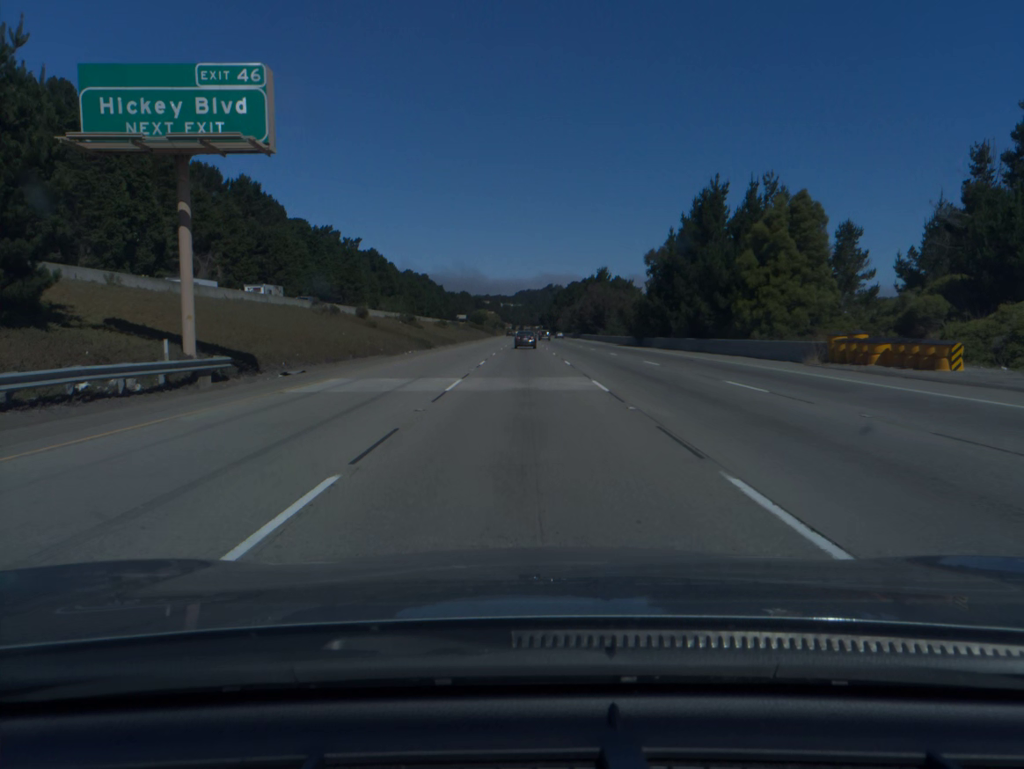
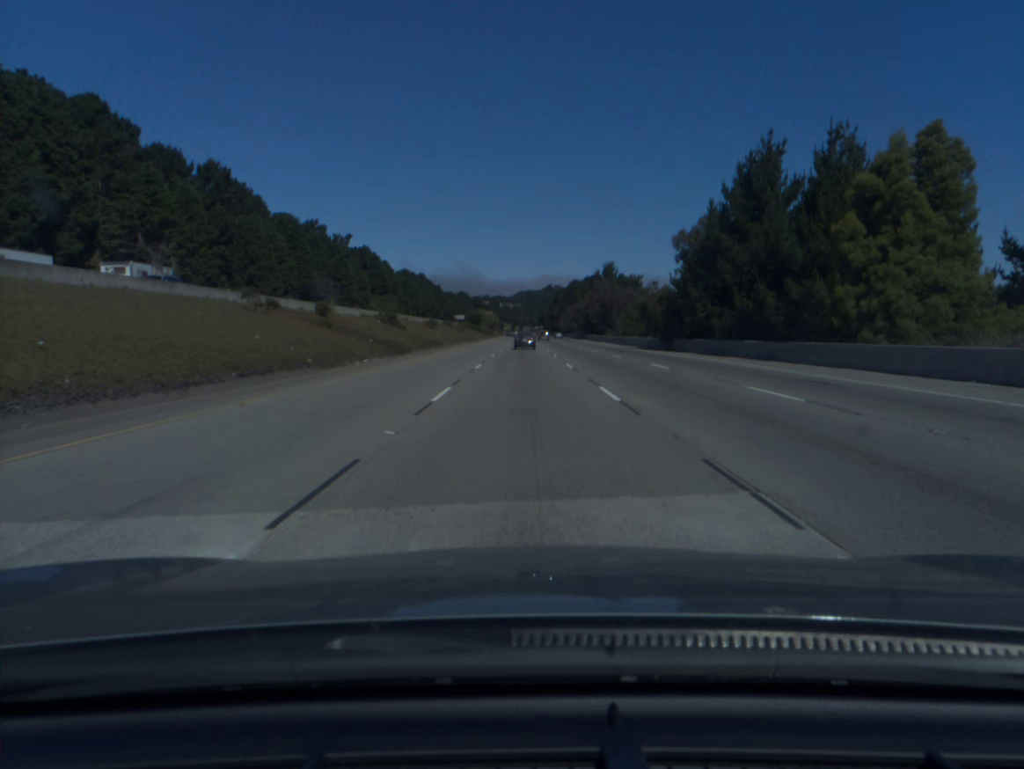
(0.0, +17.2) m; 0°
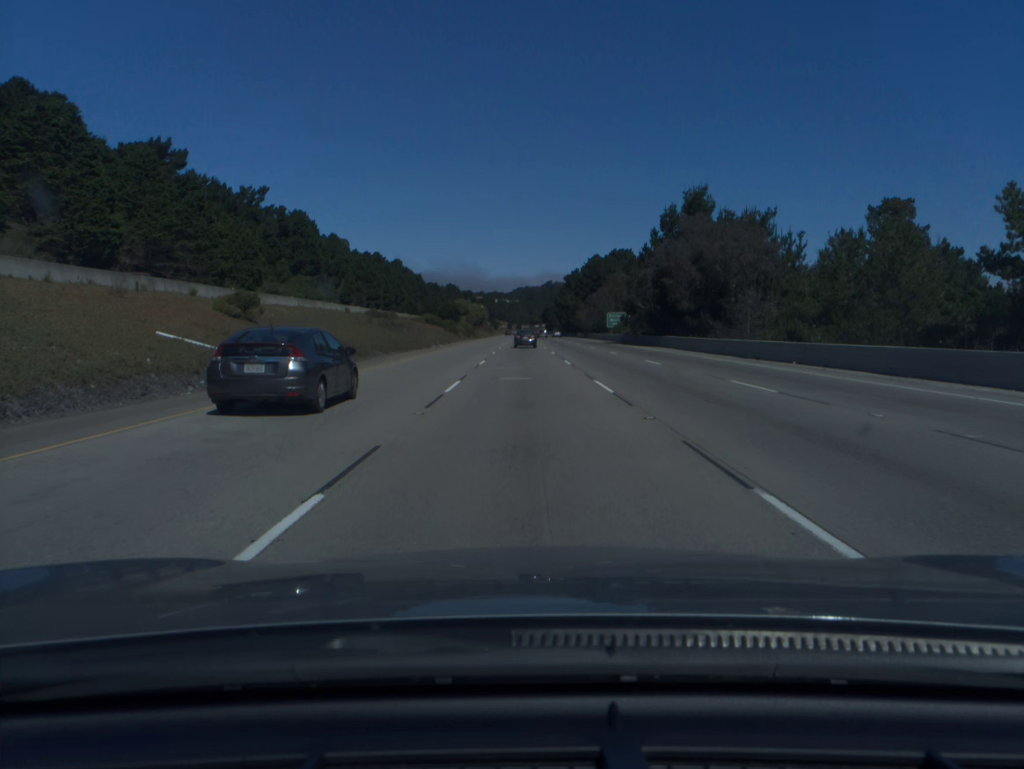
(0.0, +85.9) m; 0°
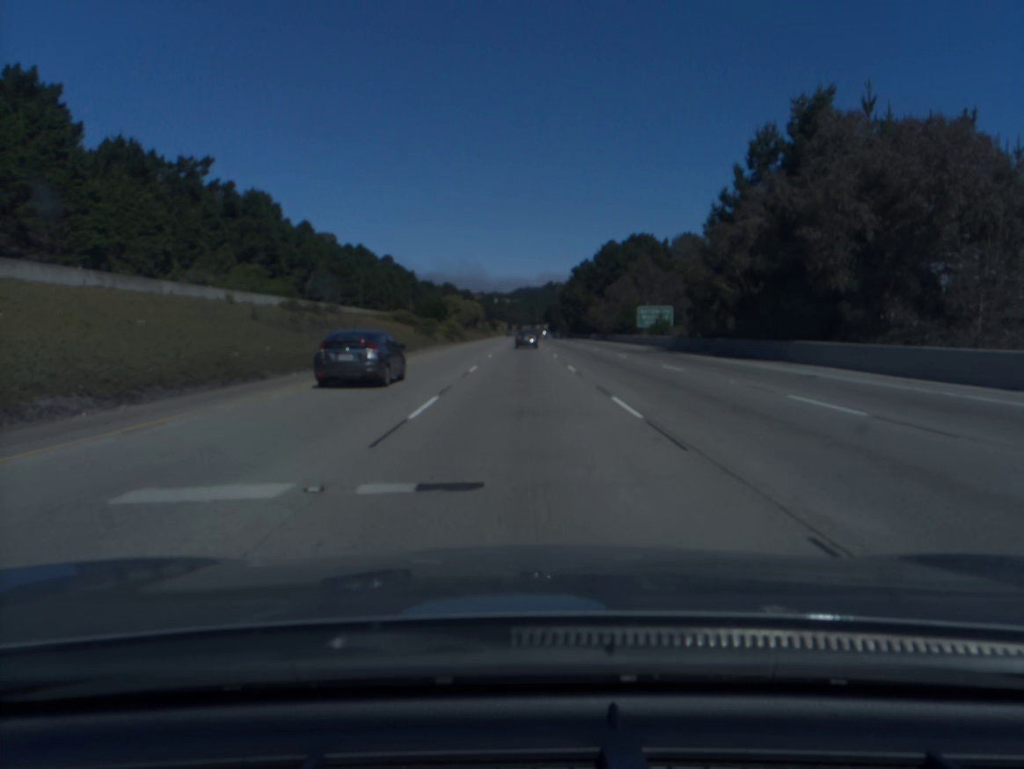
(0.0, +34.3) m; 0°
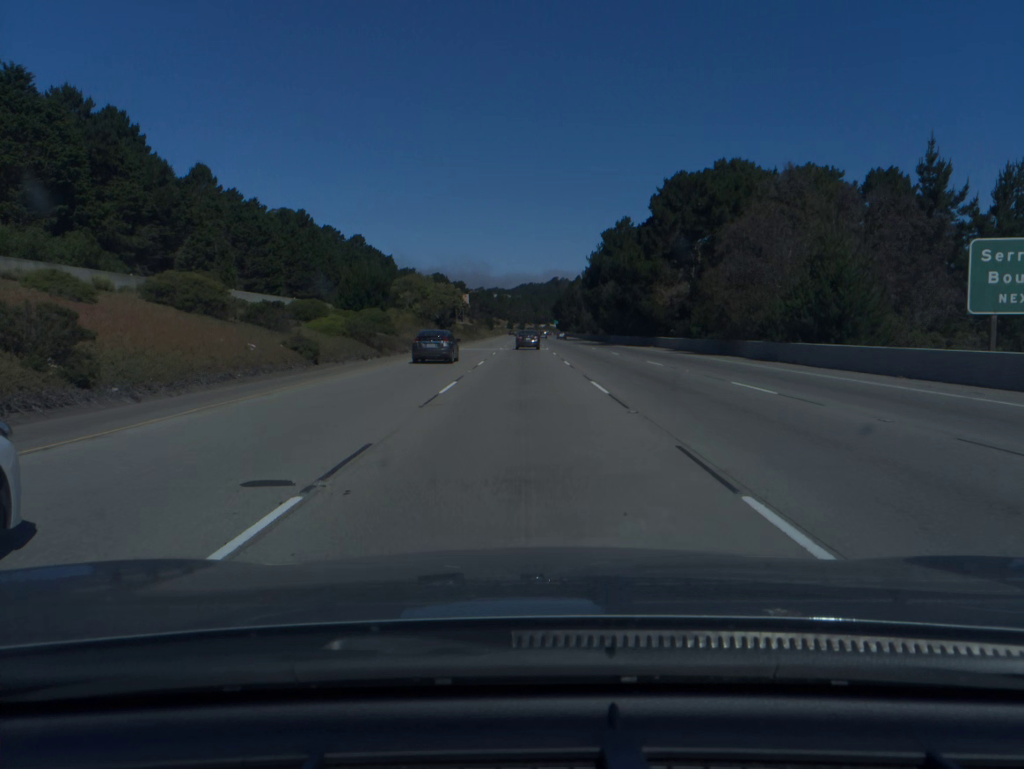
(-0.1, +68.0) m; 0°
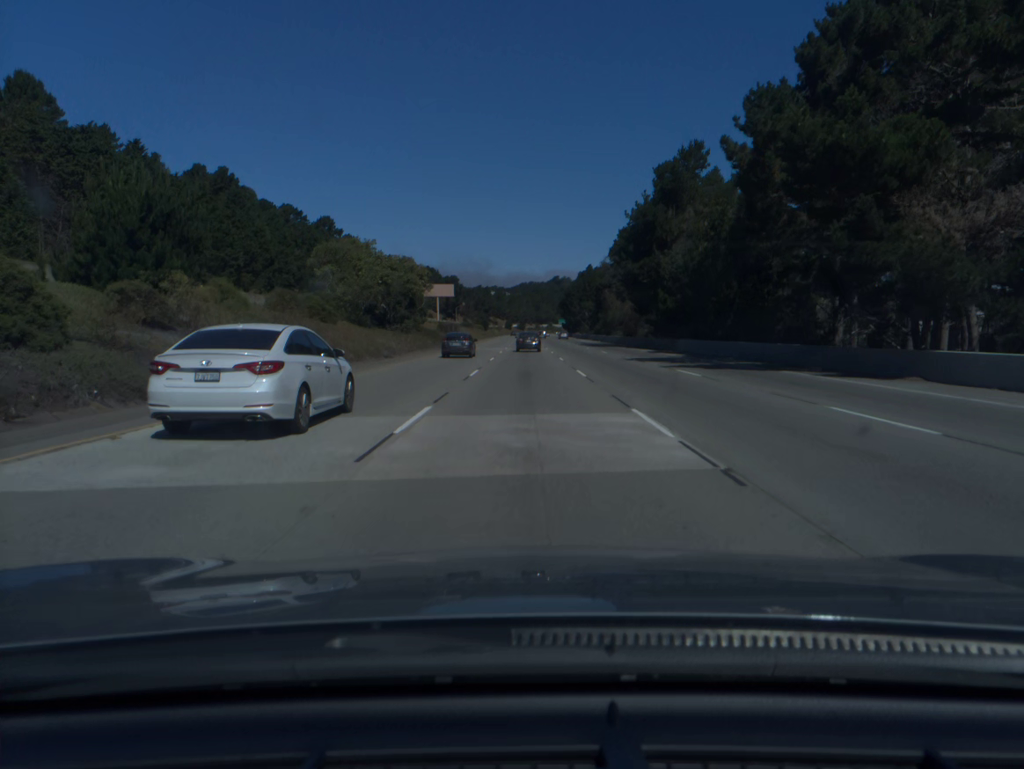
(0.0, +50.5) m; 0°
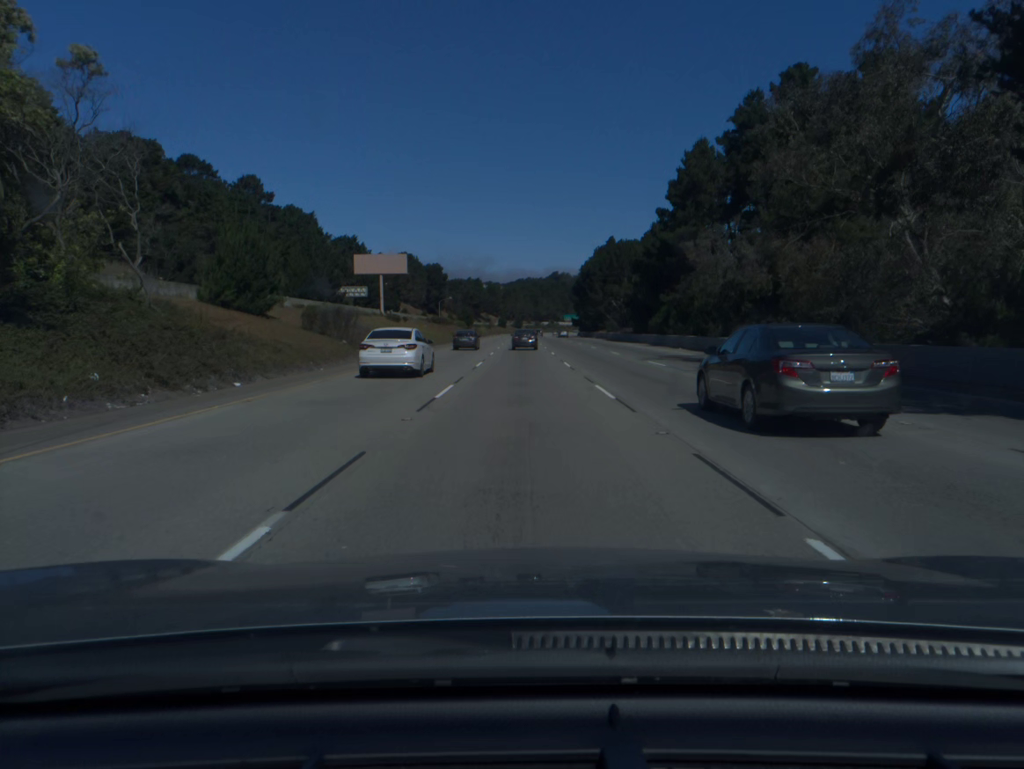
(+0.3, +67.3) m; 0°
